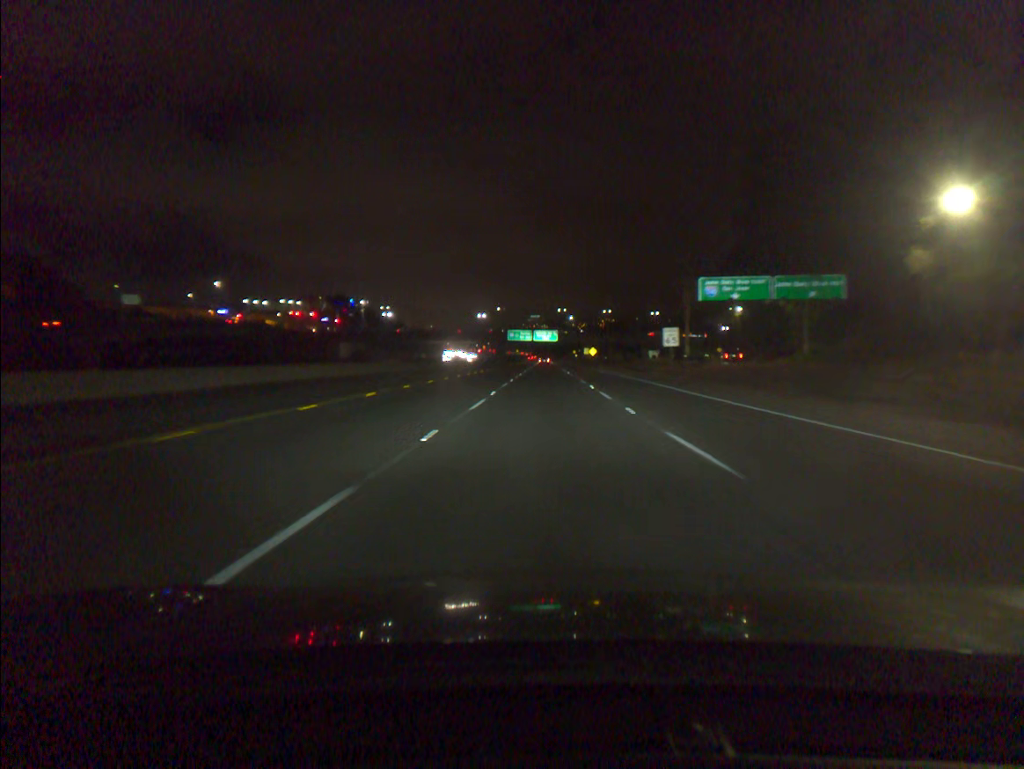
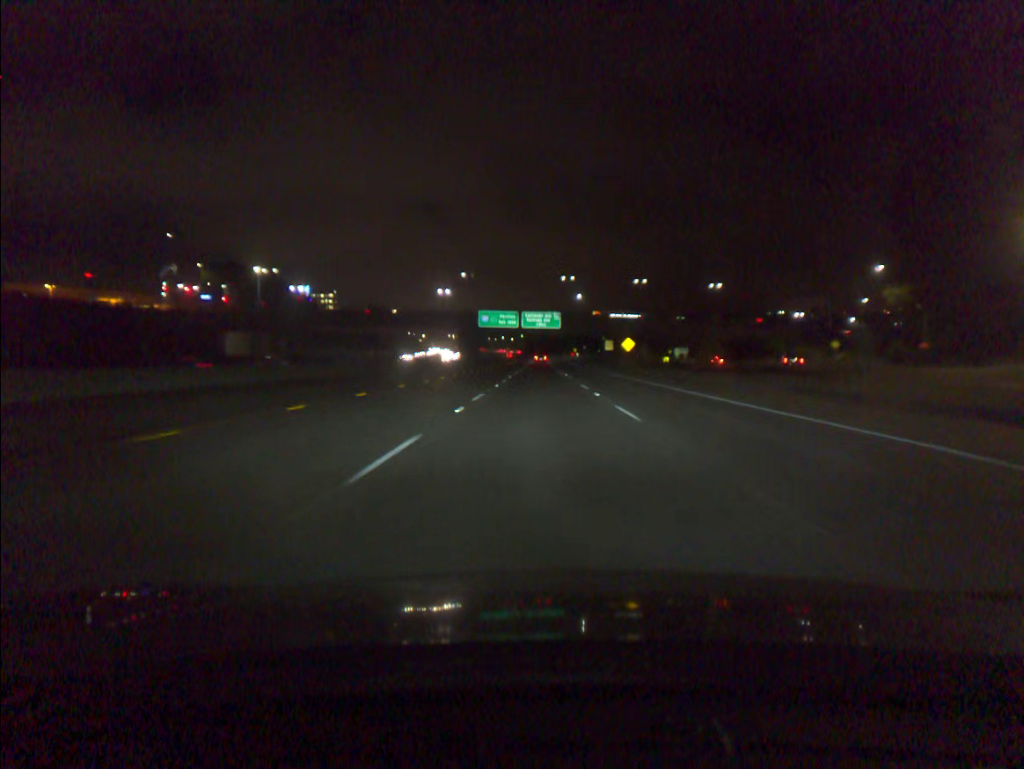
(+0.6, +84.3) m; 0°
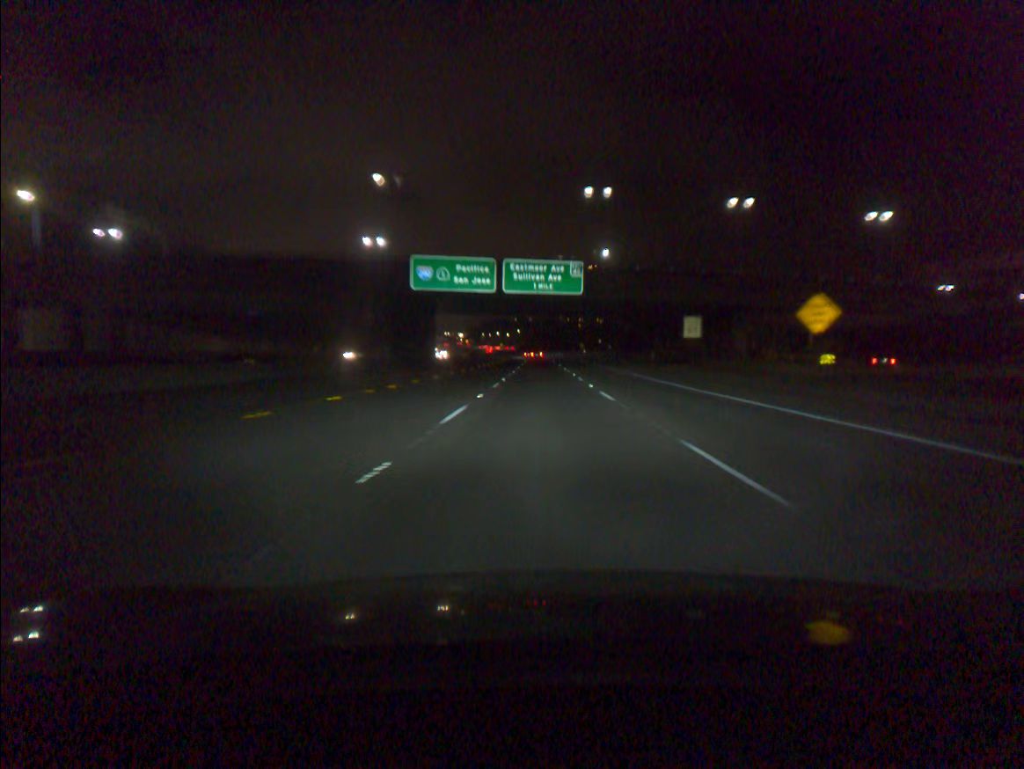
(-0.1, +68.3) m; 0°
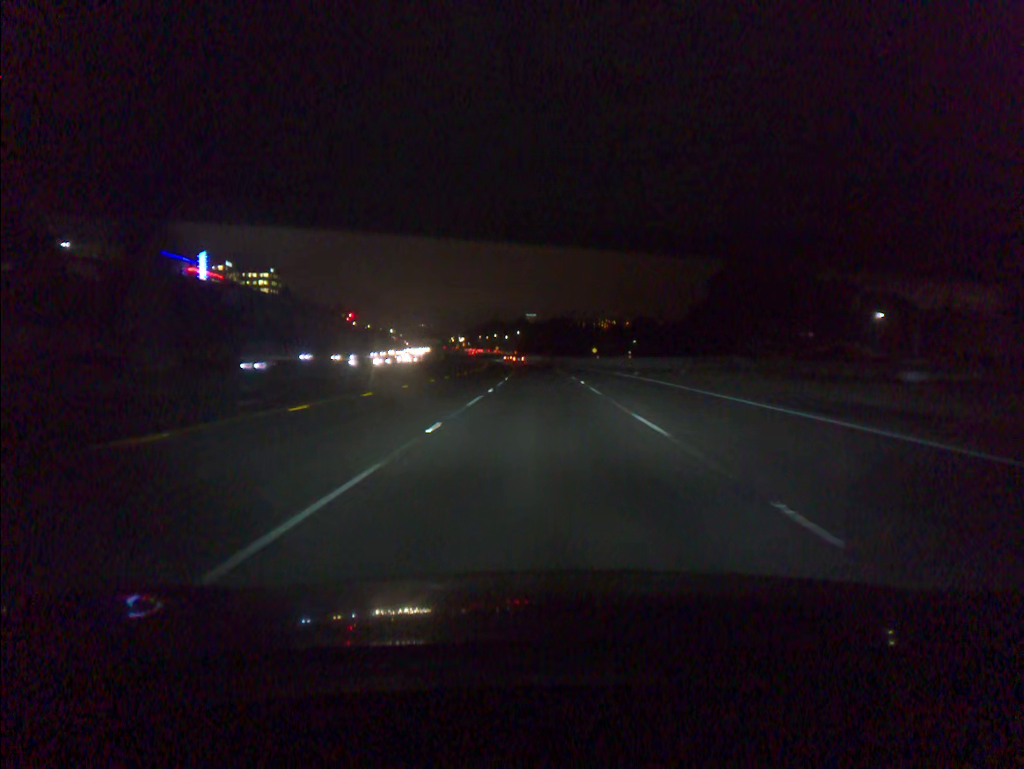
(0.0, +67.6) m; 0°
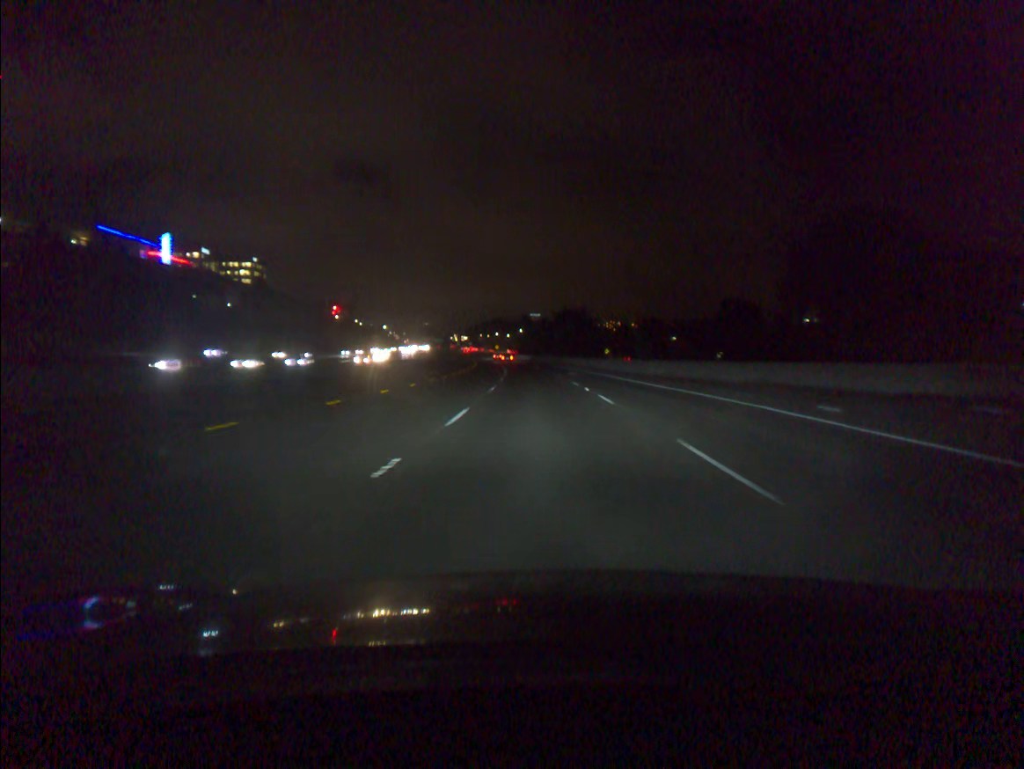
(-0.1, +33.7) m; 0°
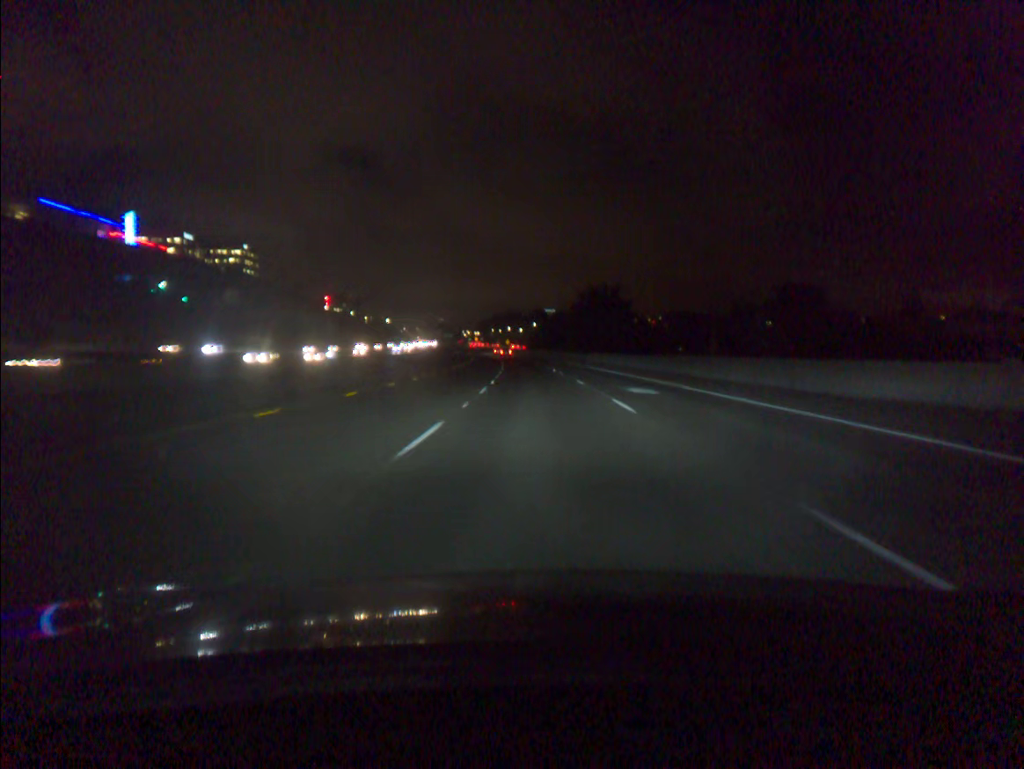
(-0.2, +33.8) m; -1°
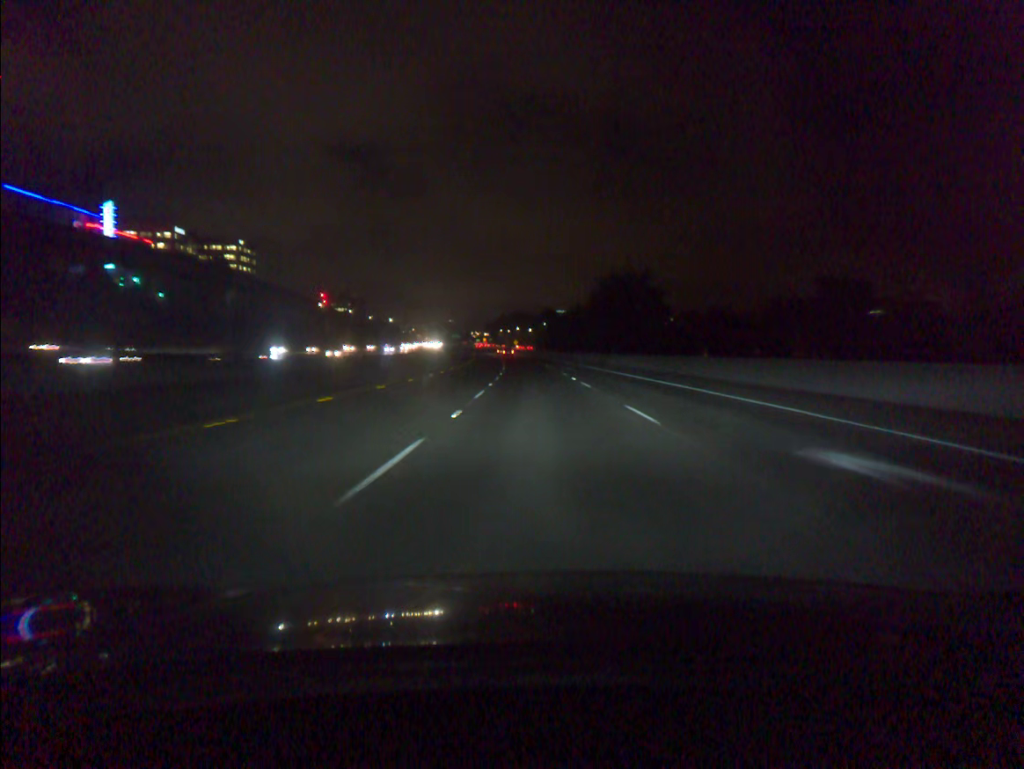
(-0.1, +16.9) m; -1°
